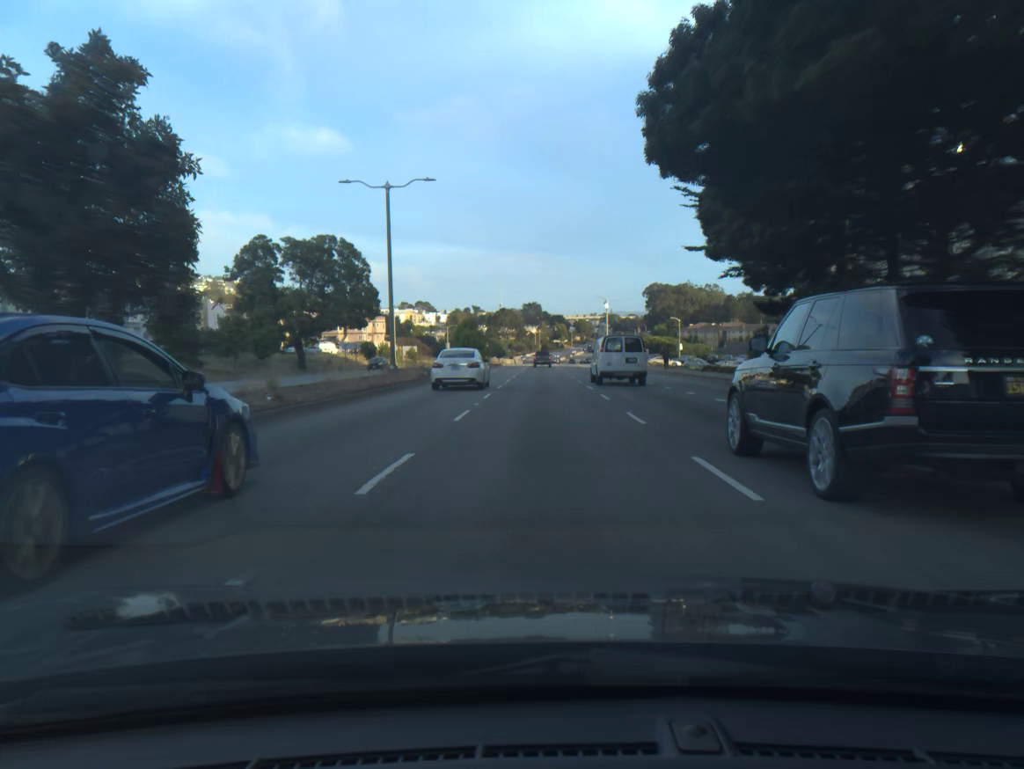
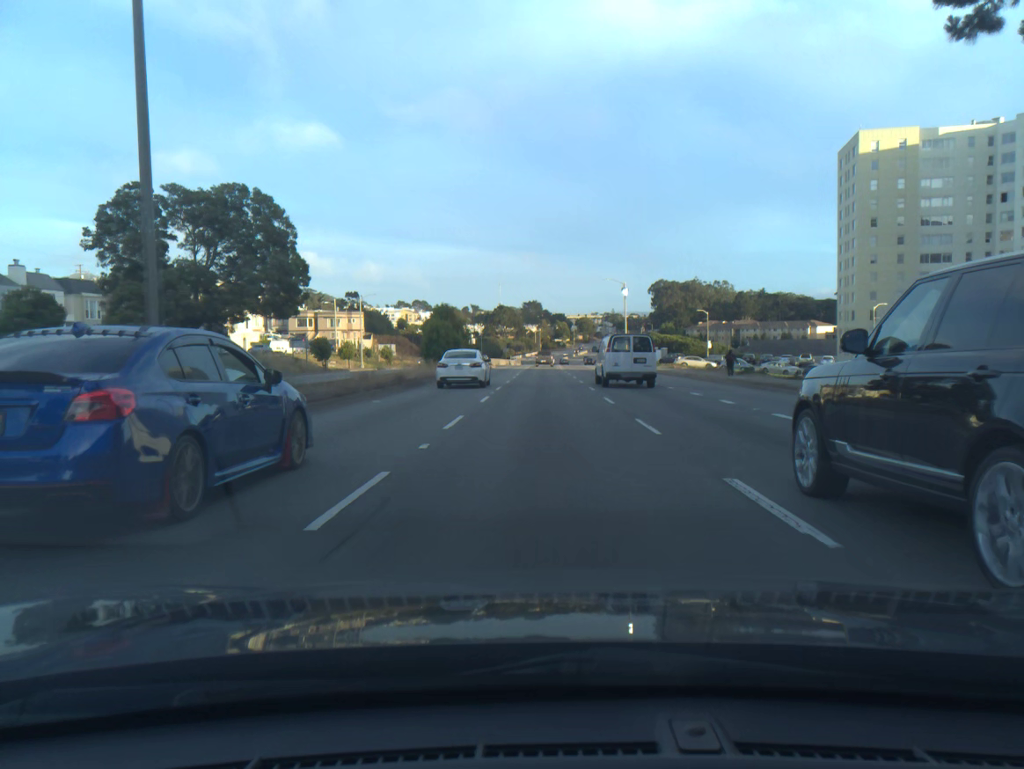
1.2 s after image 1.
(0.0, +23.5) m; 0°
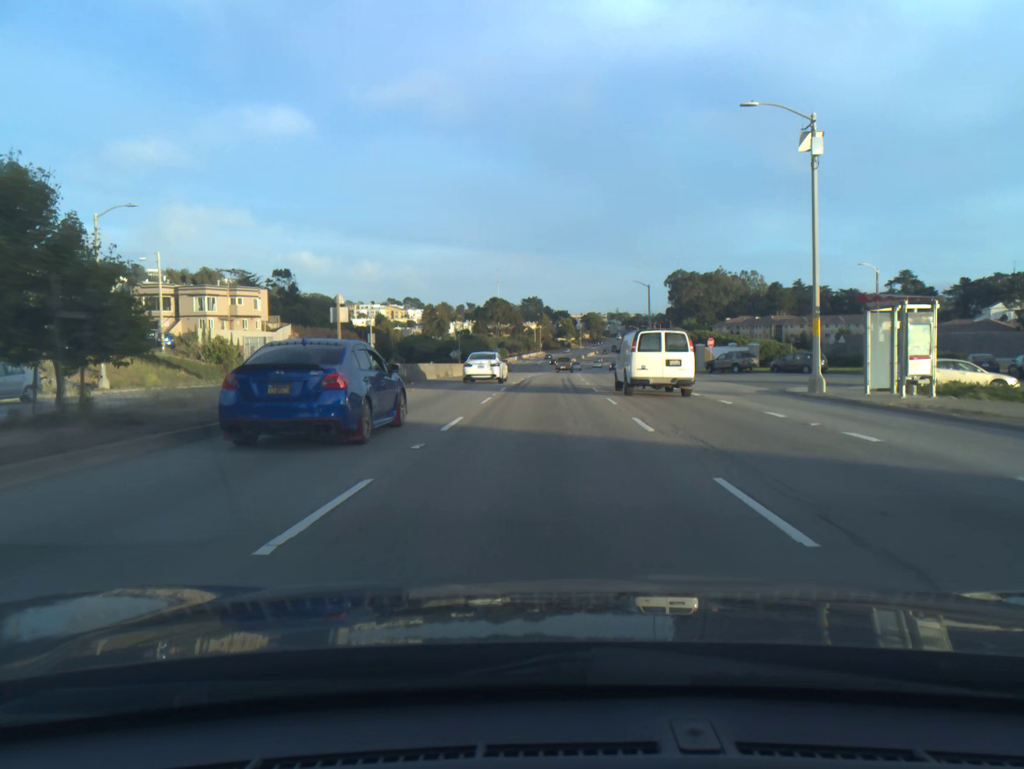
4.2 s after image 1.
(0.0, +59.6) m; 0°
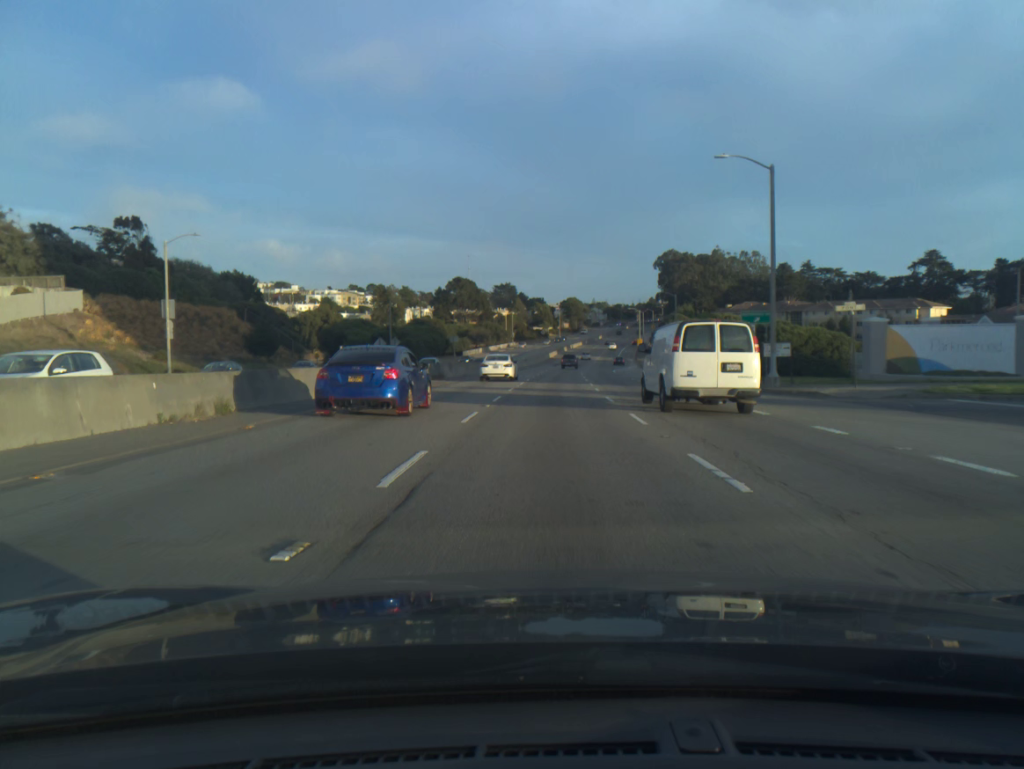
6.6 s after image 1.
(+0.6, +49.6) m; +2°
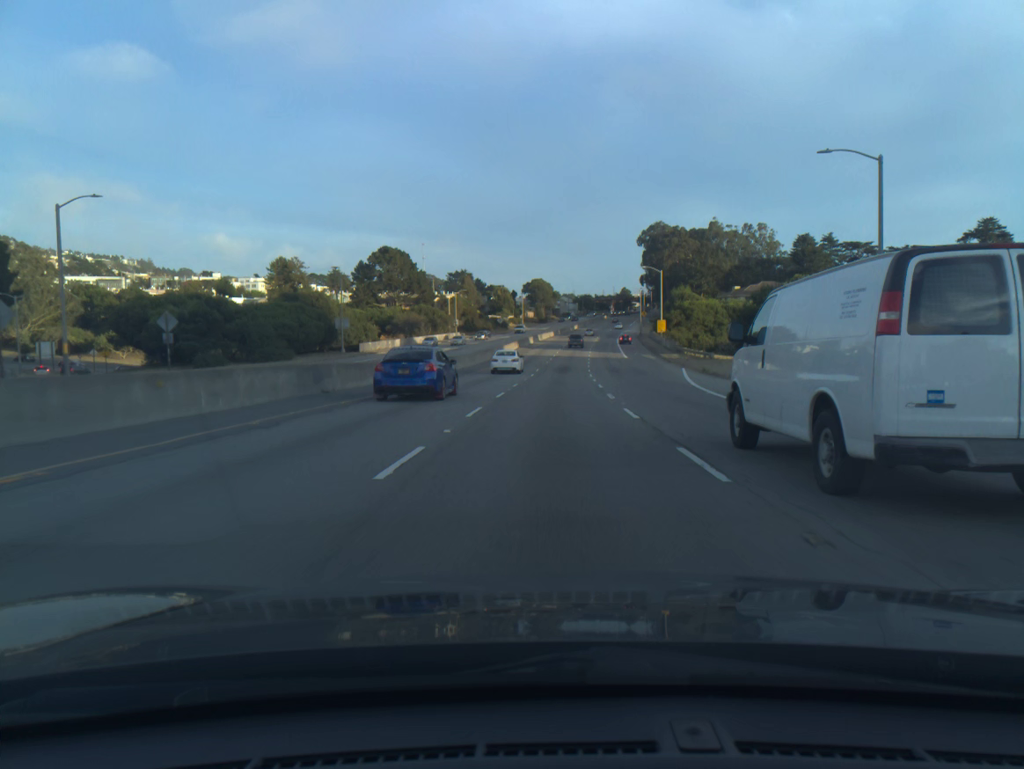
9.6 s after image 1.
(+1.6, +66.0) m; +3°
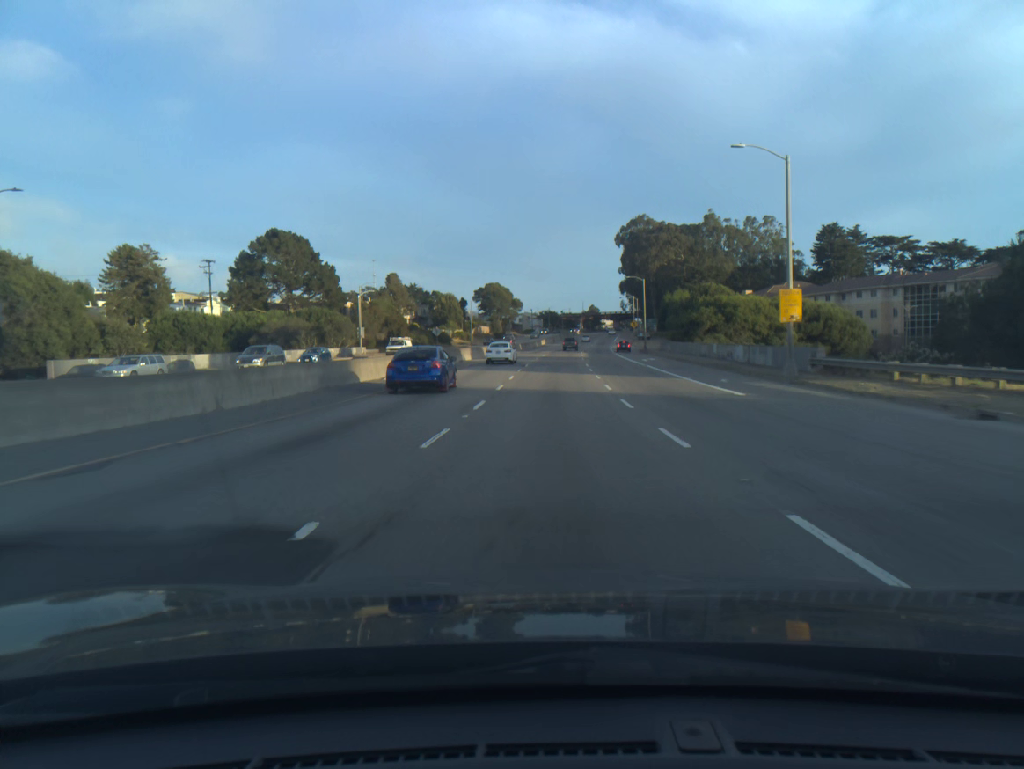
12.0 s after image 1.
(+1.5, +56.1) m; +3°
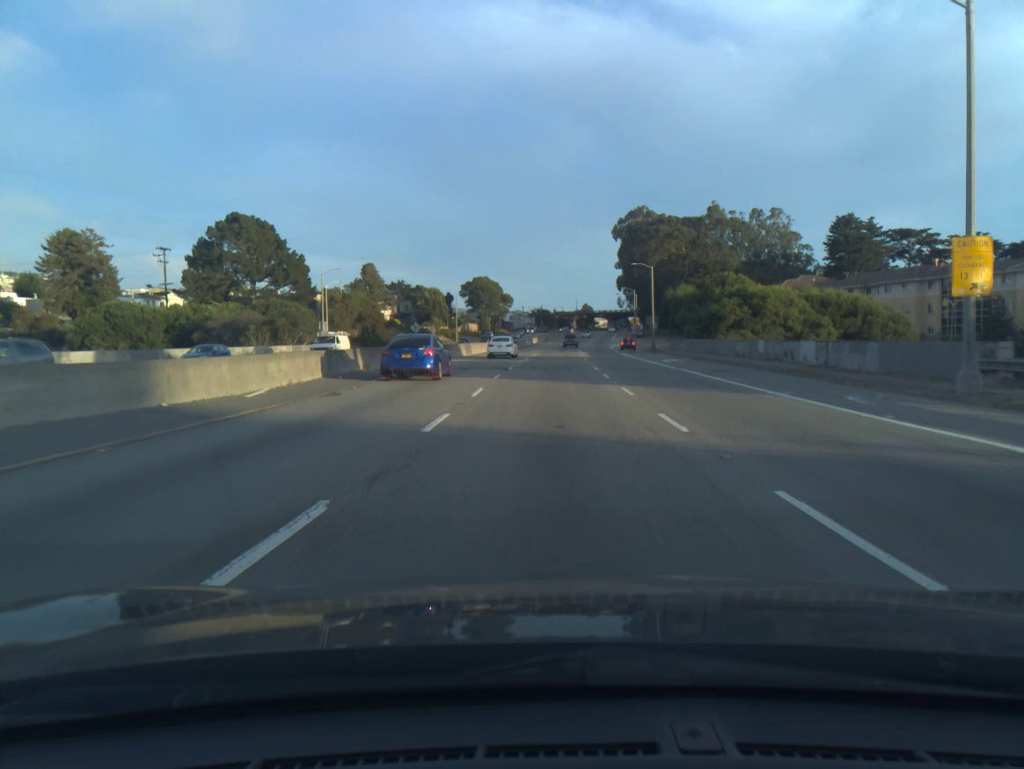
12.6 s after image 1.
(0.0, +14.3) m; 0°
